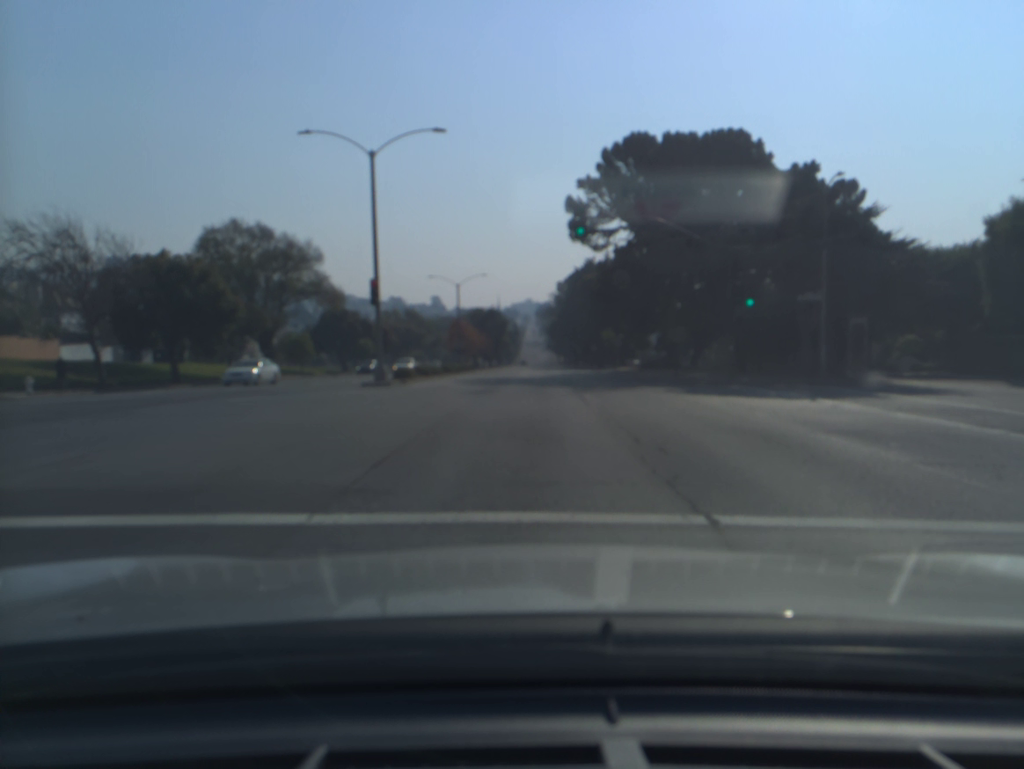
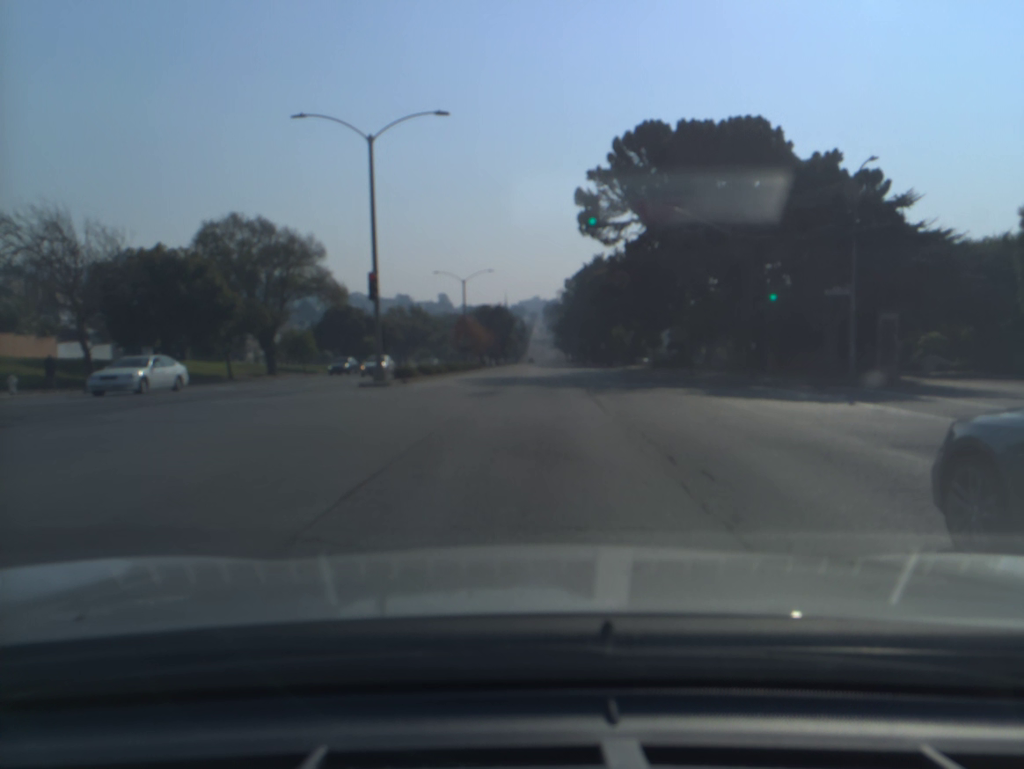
(0.0, +1.8) m; 0°
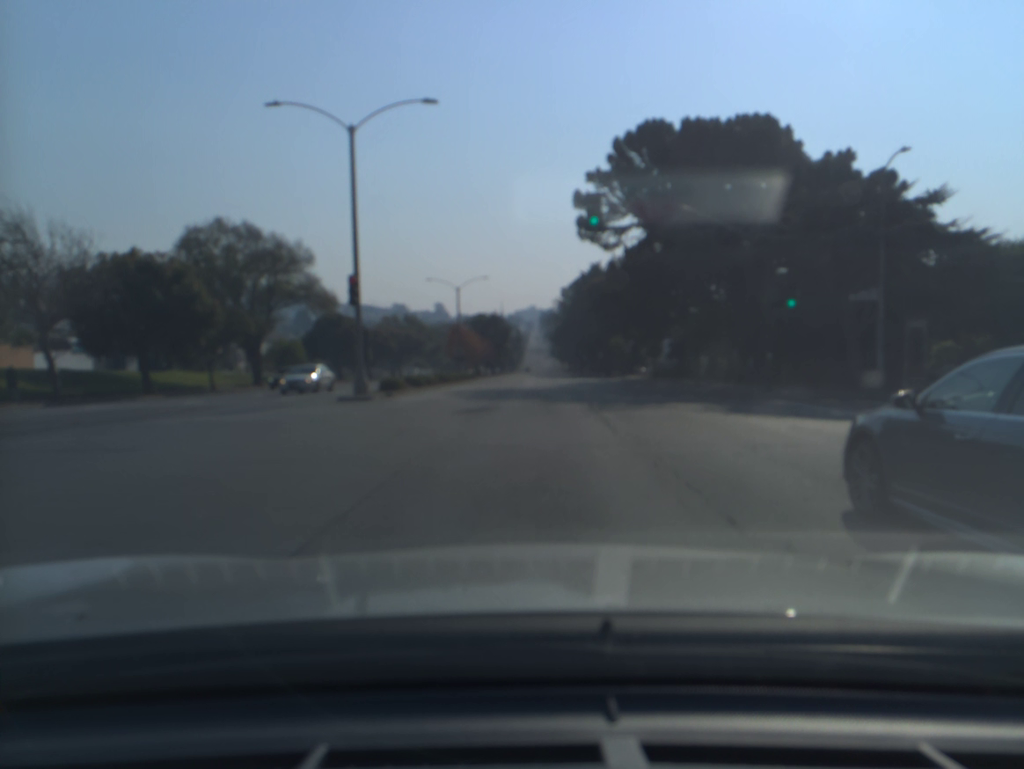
(0.0, +2.7) m; +1°
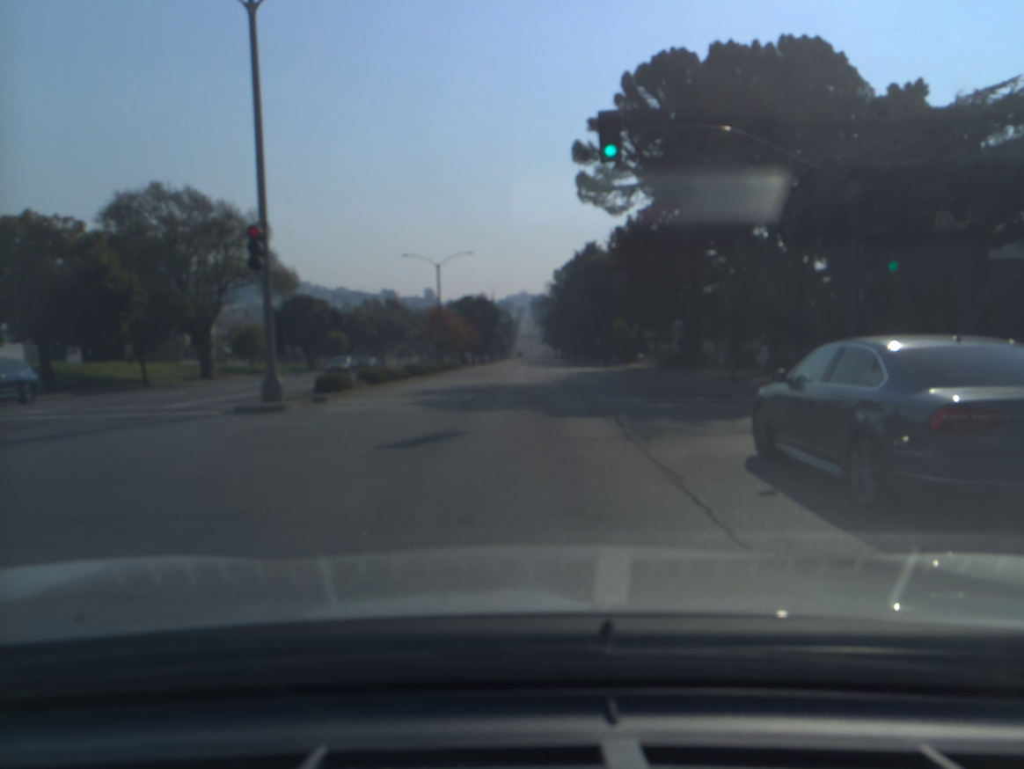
(+0.1, +8.2) m; +1°
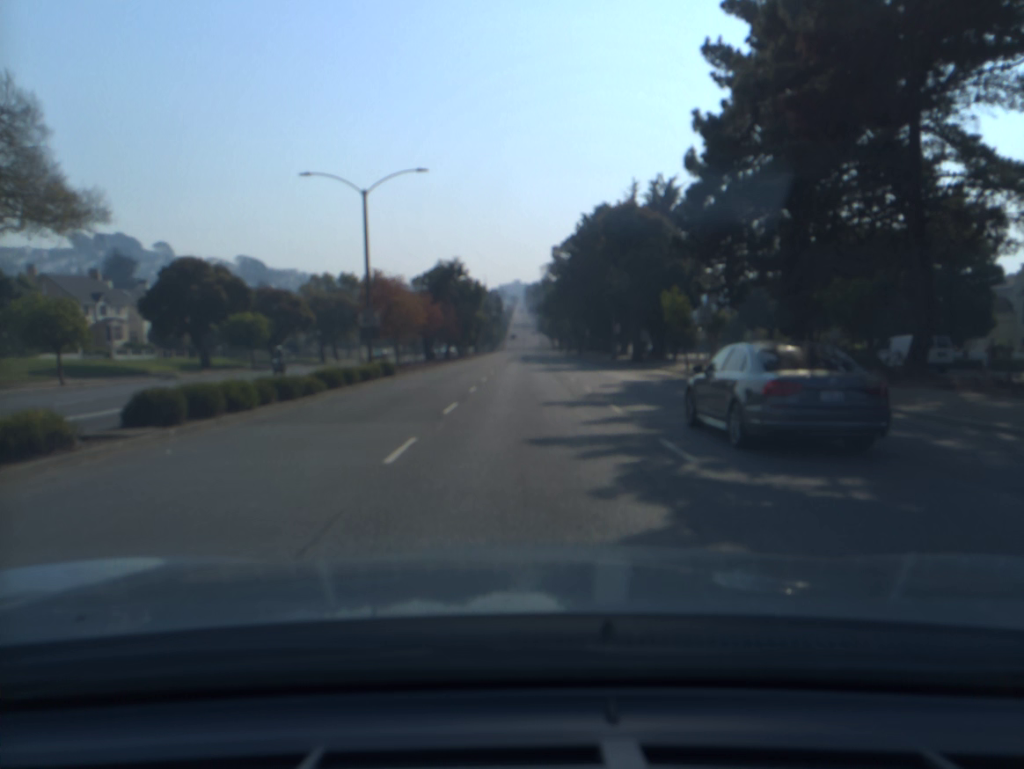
(+0.1, +26.2) m; 0°
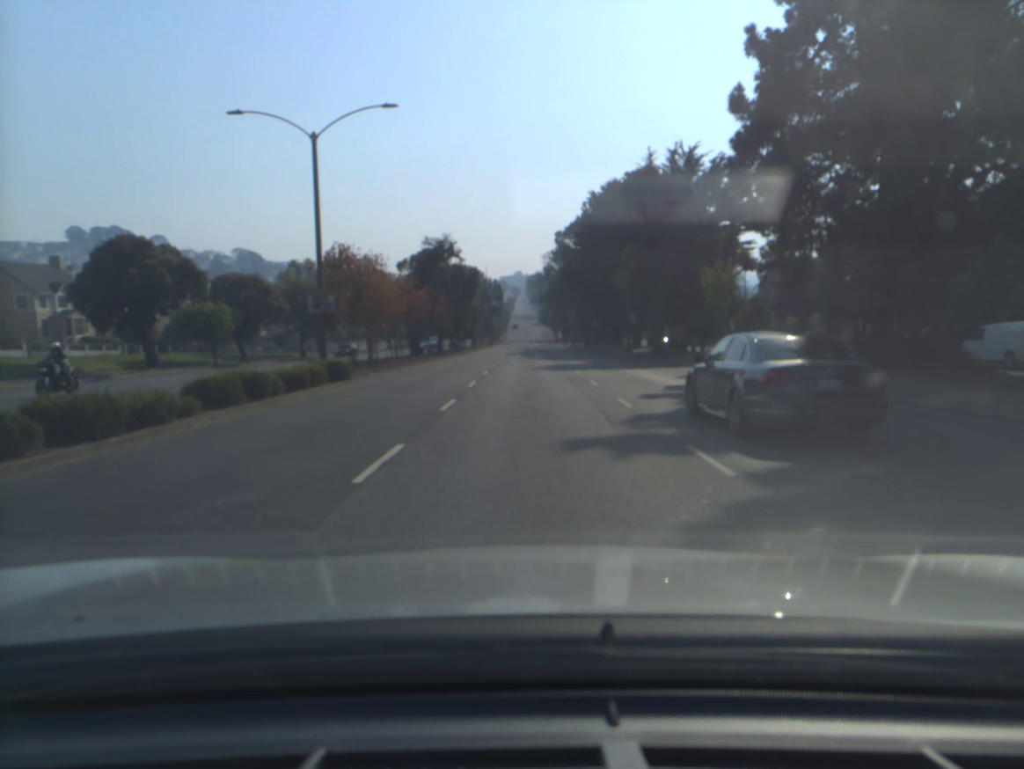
(0.0, +8.5) m; 0°
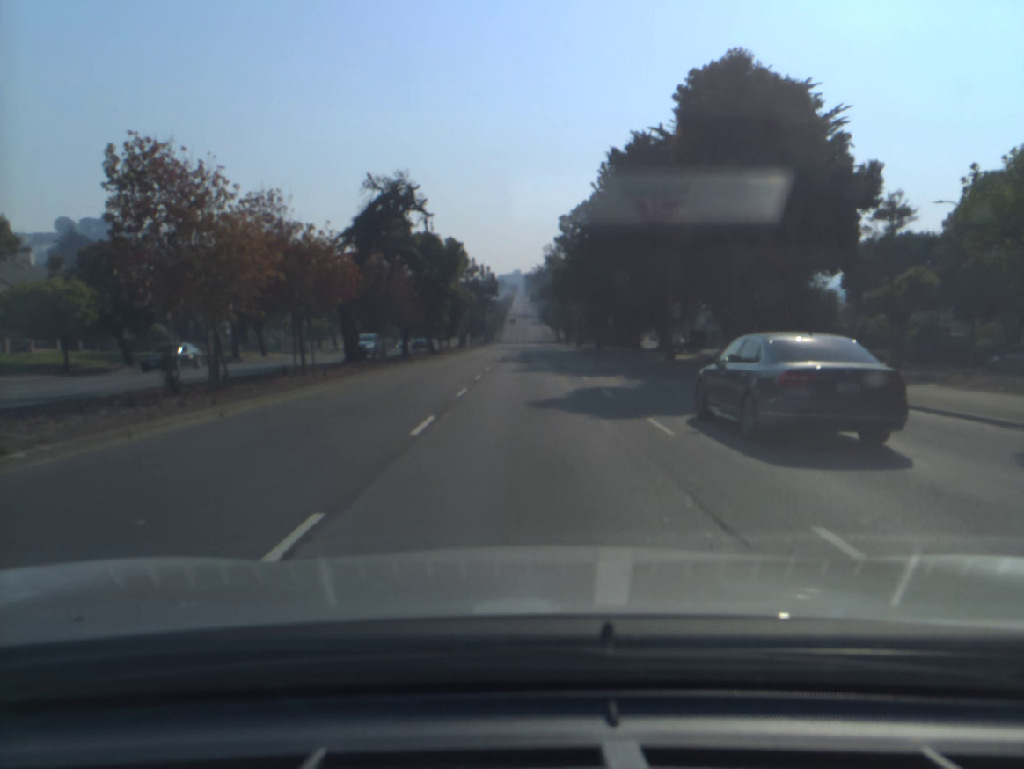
(0.0, +18.9) m; 0°
